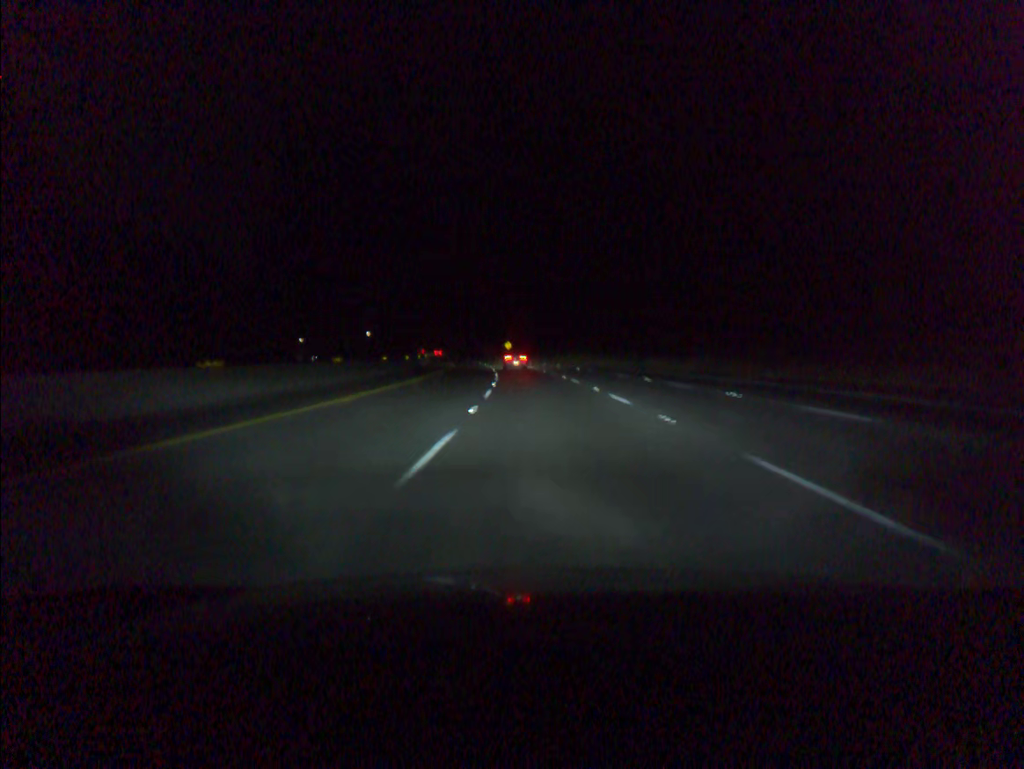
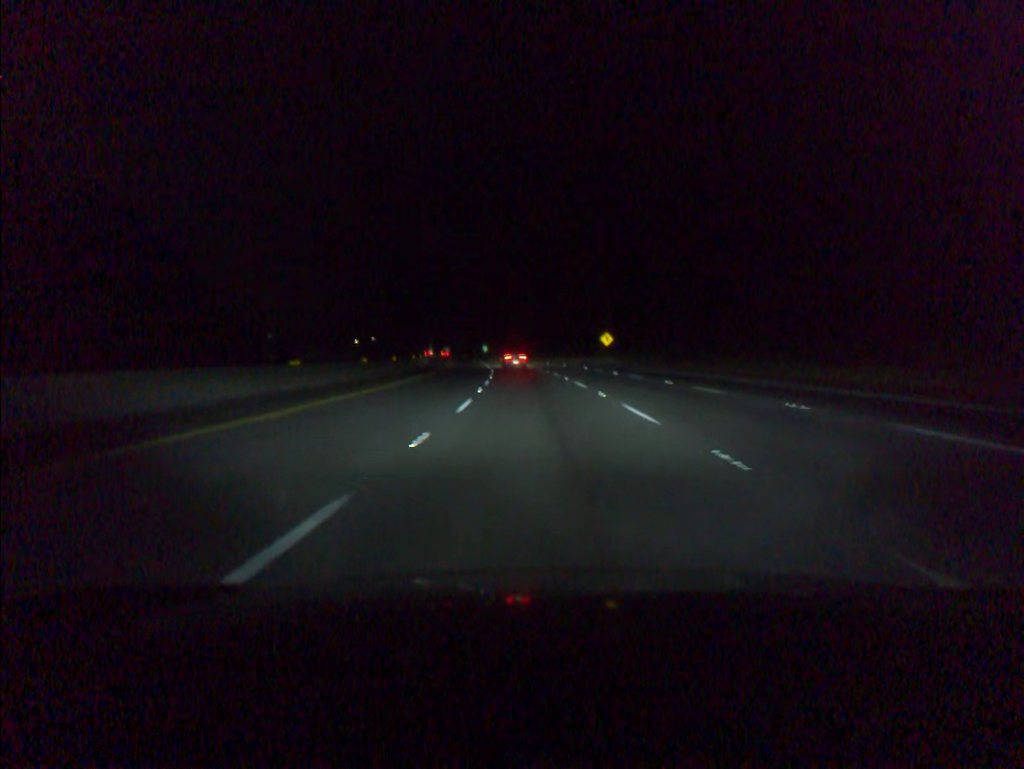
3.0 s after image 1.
(-4.9, +93.0) m; -7°
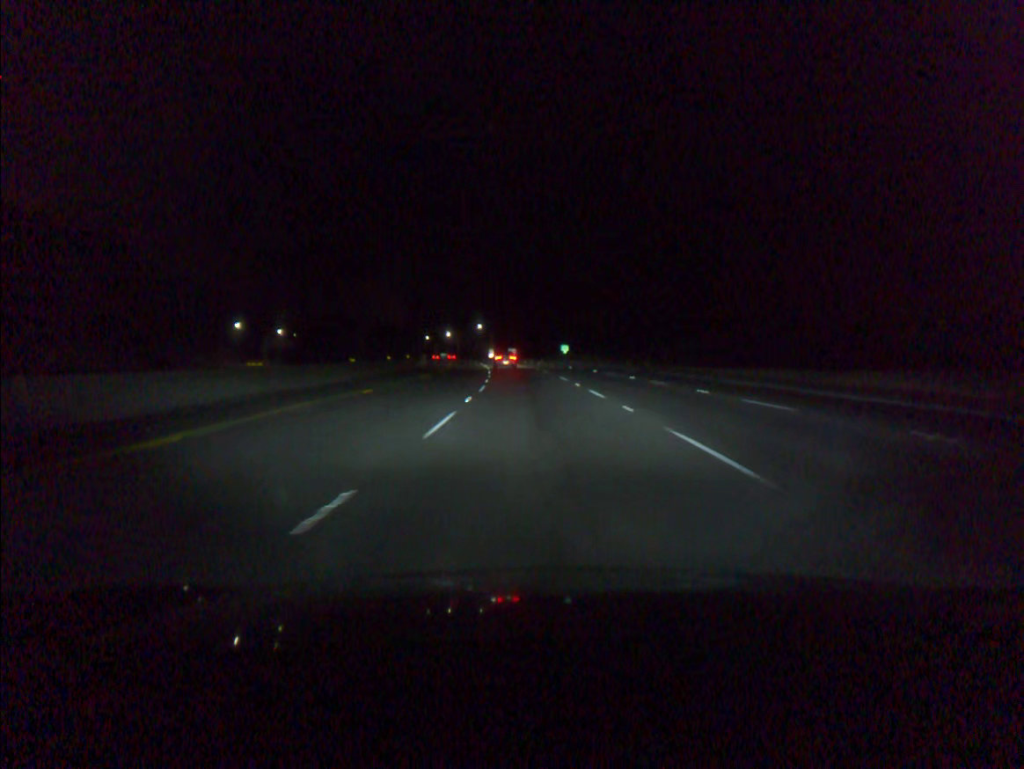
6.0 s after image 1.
(-5.3, +92.8) m; -6°
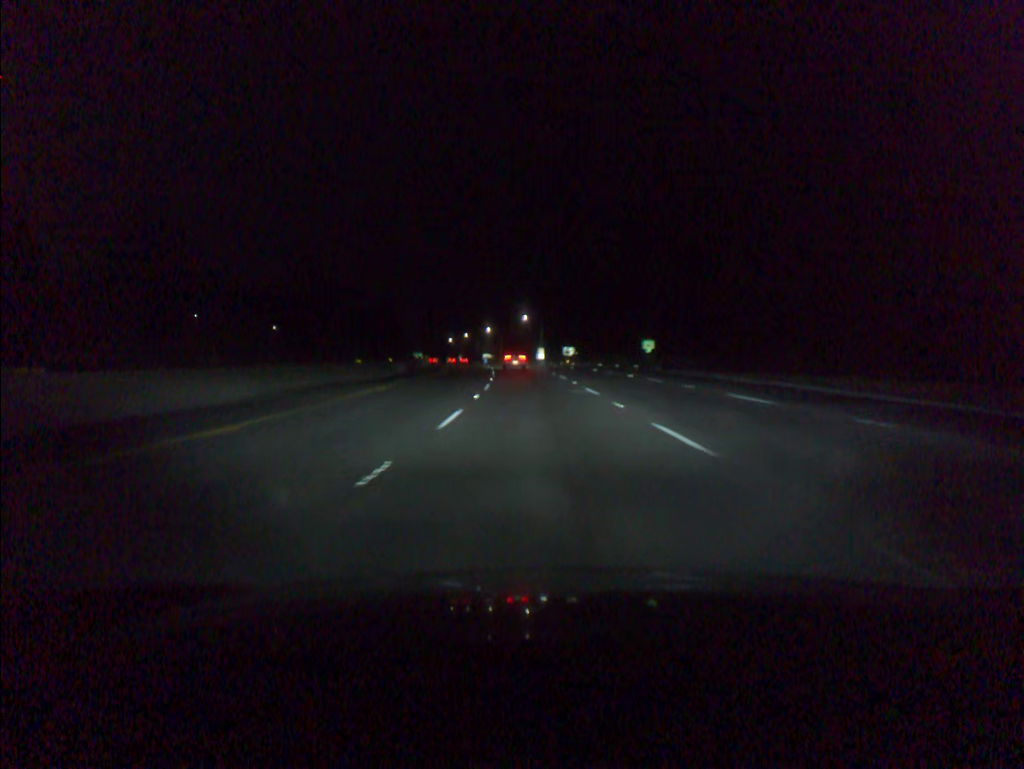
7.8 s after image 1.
(-1.9, +56.2) m; -4°
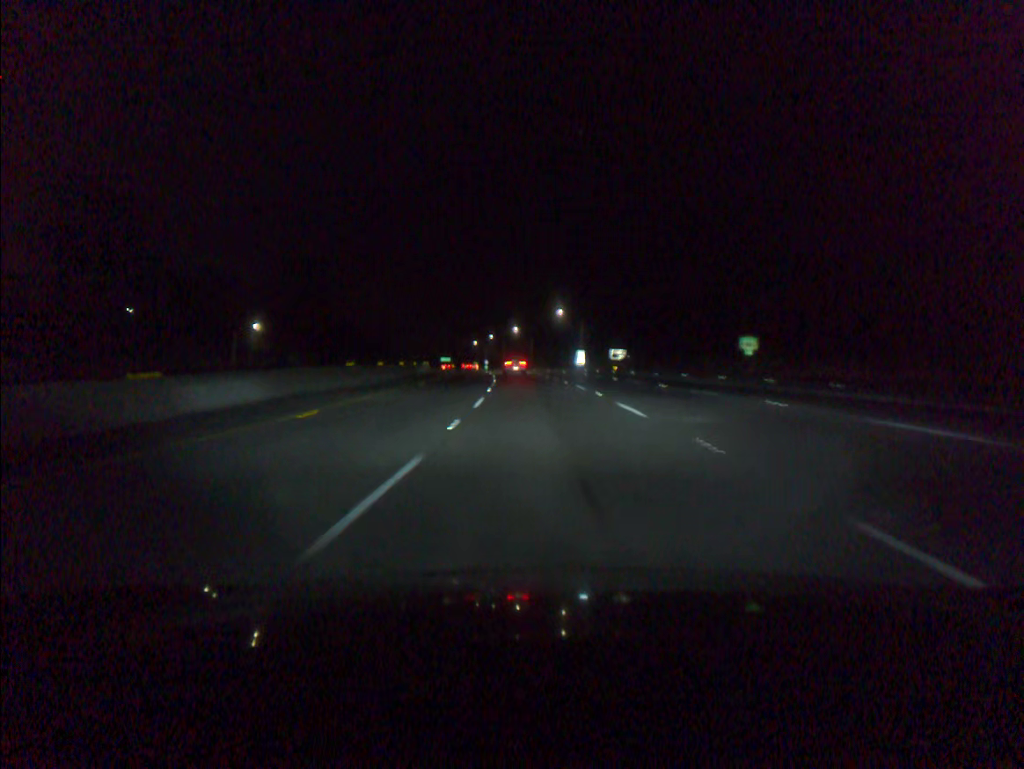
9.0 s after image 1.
(-0.9, +37.6) m; -3°
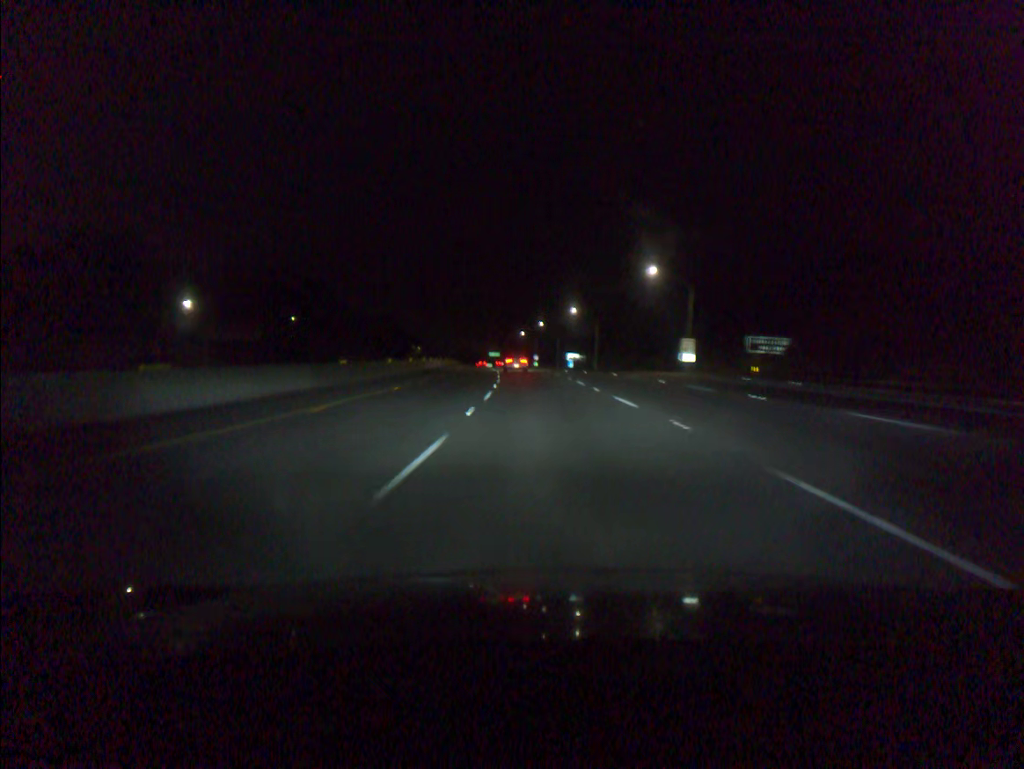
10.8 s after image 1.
(-1.9, +56.3) m; -4°
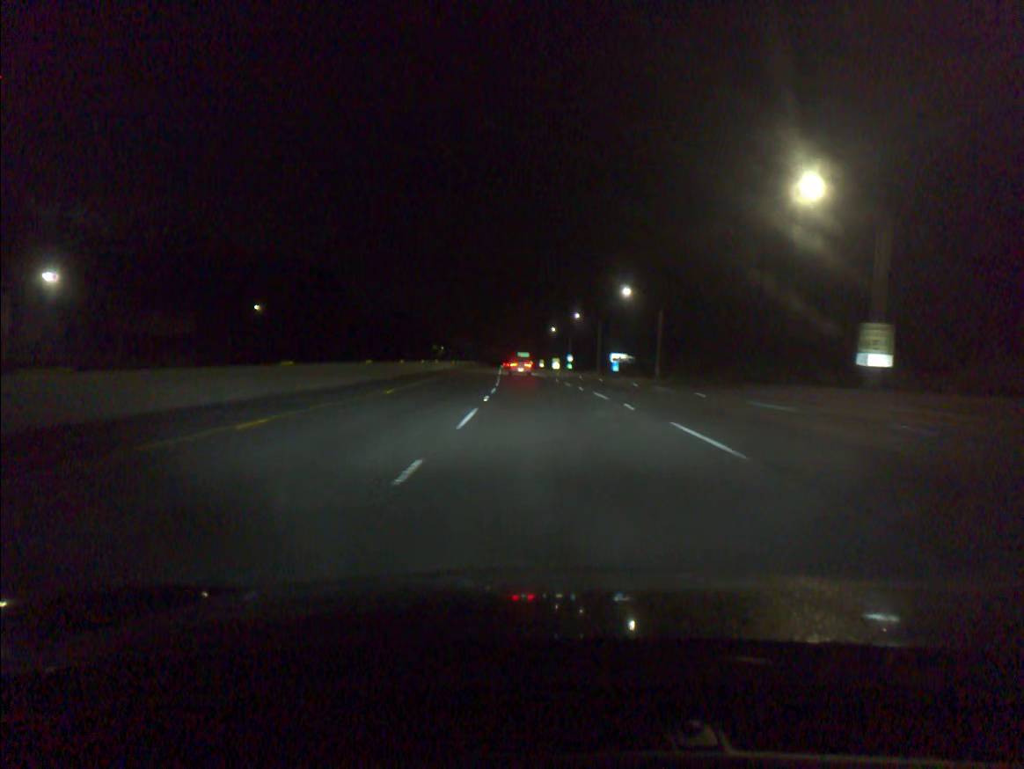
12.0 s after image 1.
(-0.8, +37.5) m; -2°
